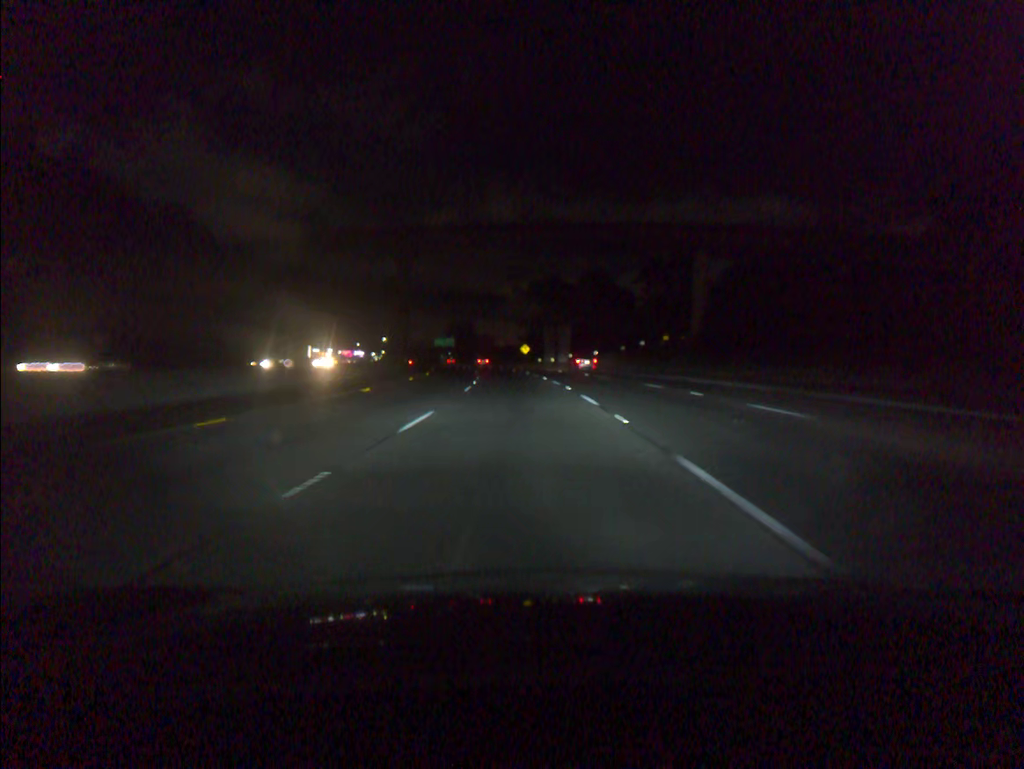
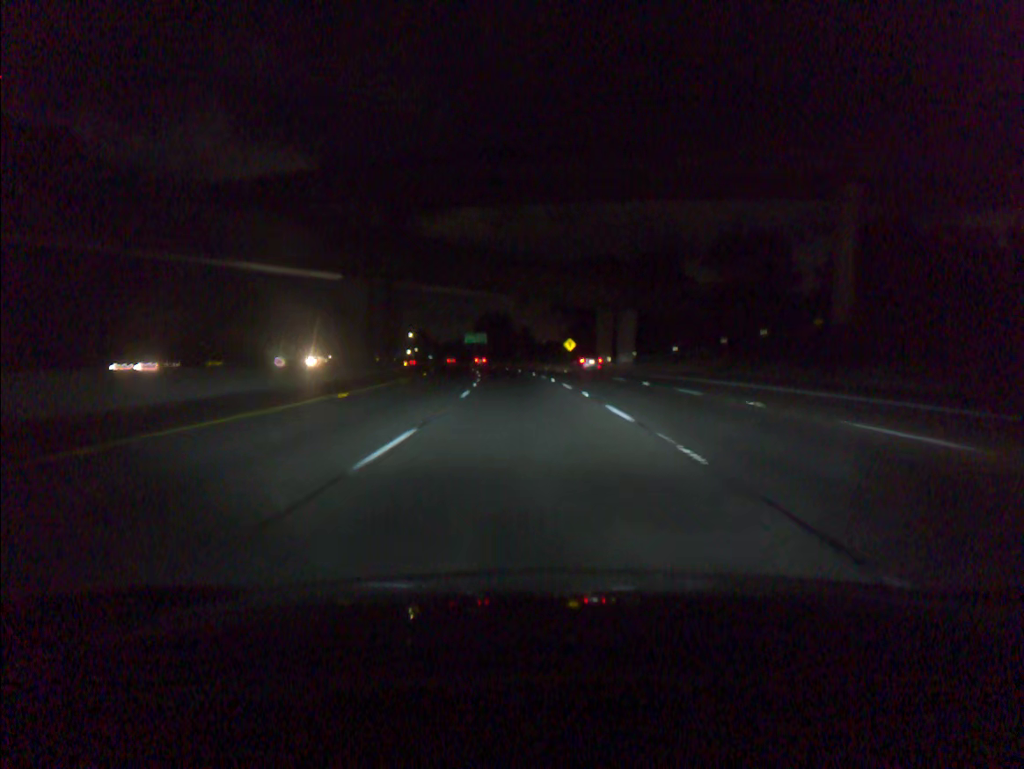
(-0.9, +34.0) m; -3°
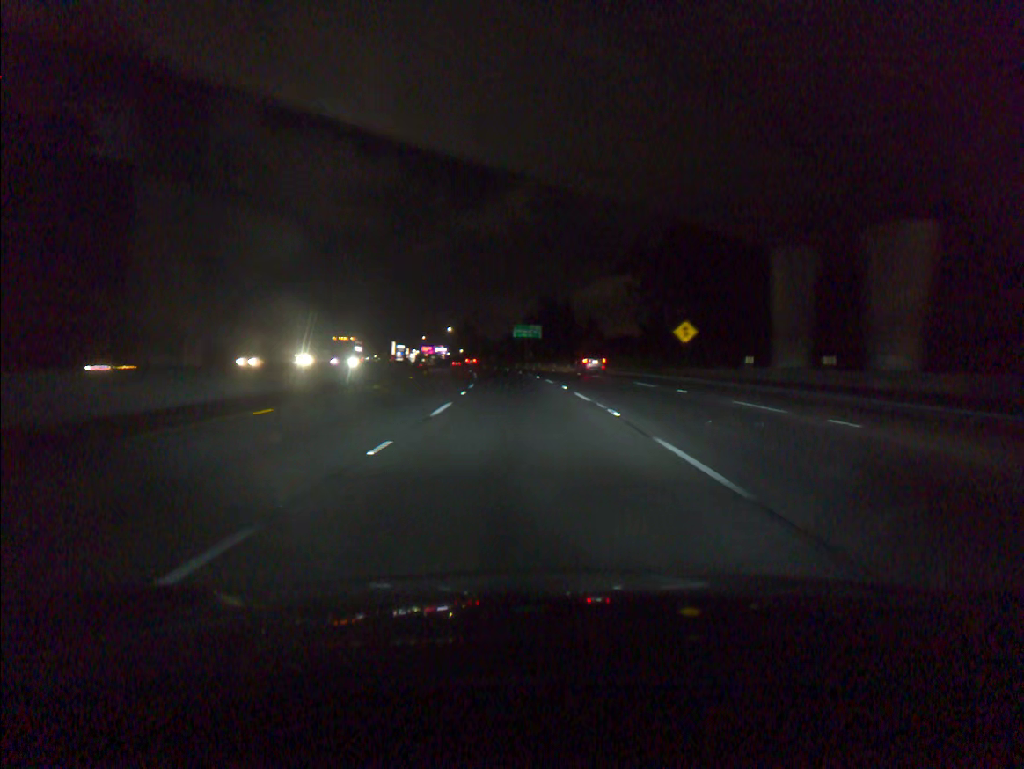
(-1.9, +51.1) m; -4°
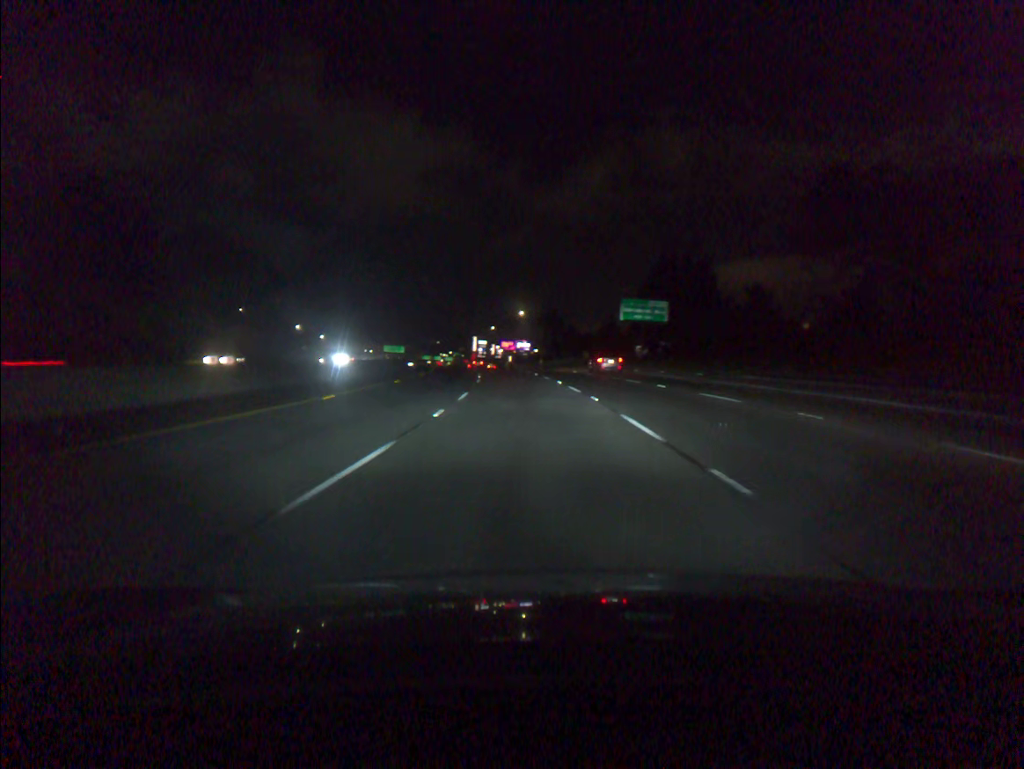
(-3.9, +68.1) m; -7°
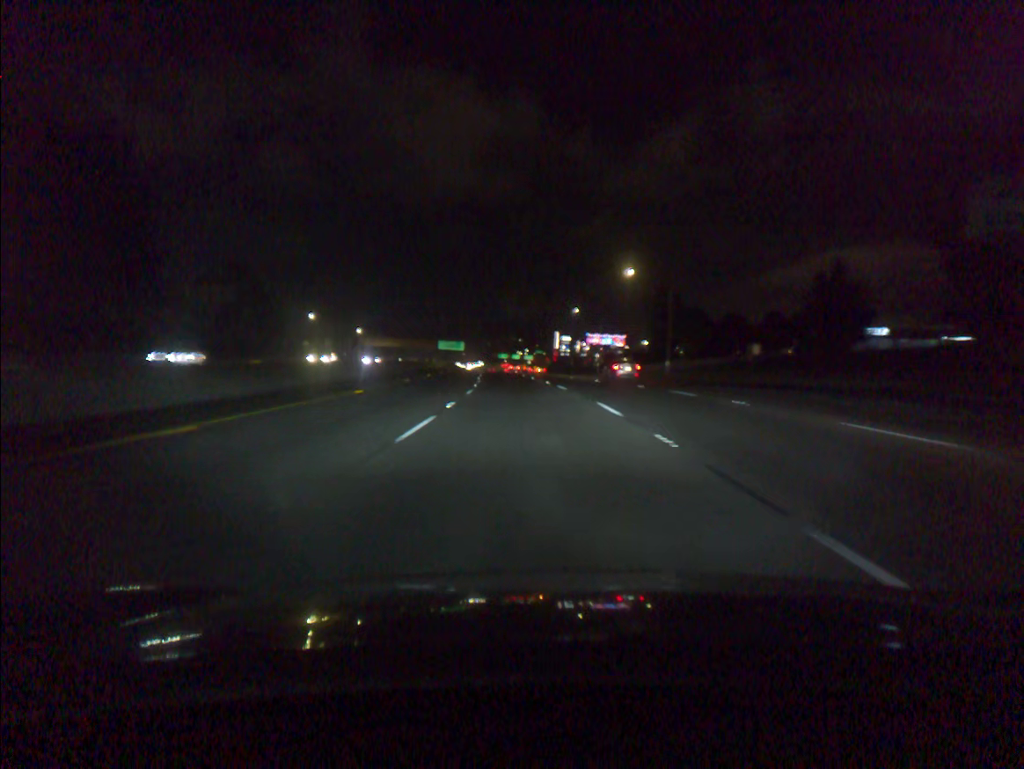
(-3.7, +68.2) m; -6°
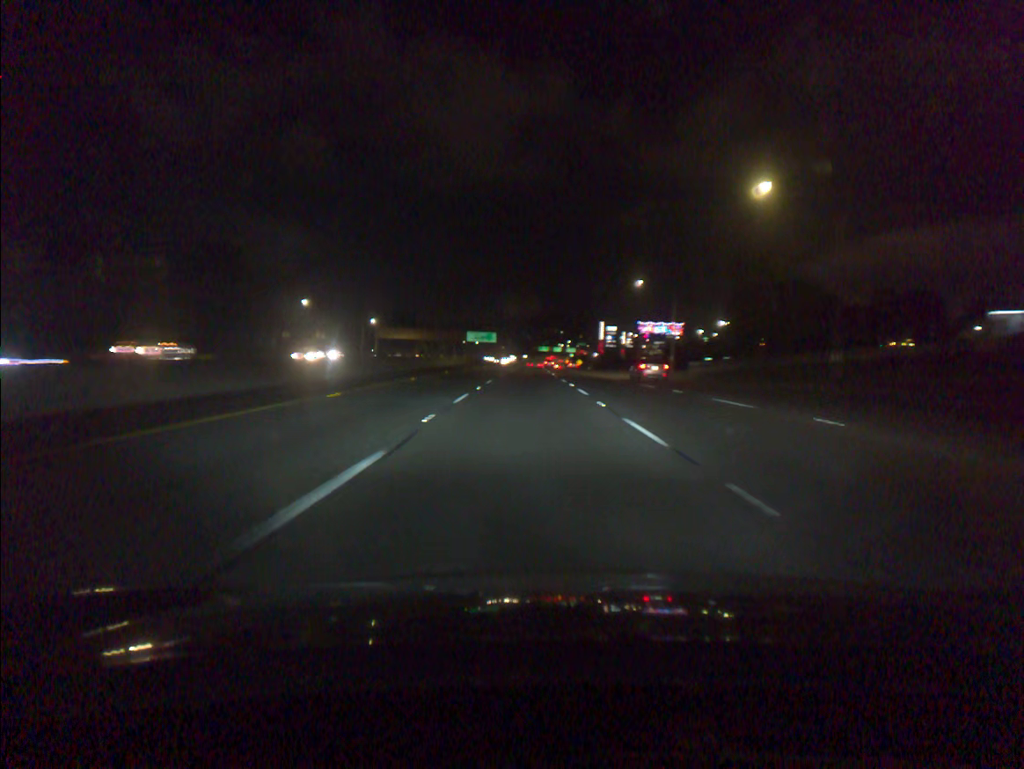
(-0.9, +34.2) m; -3°
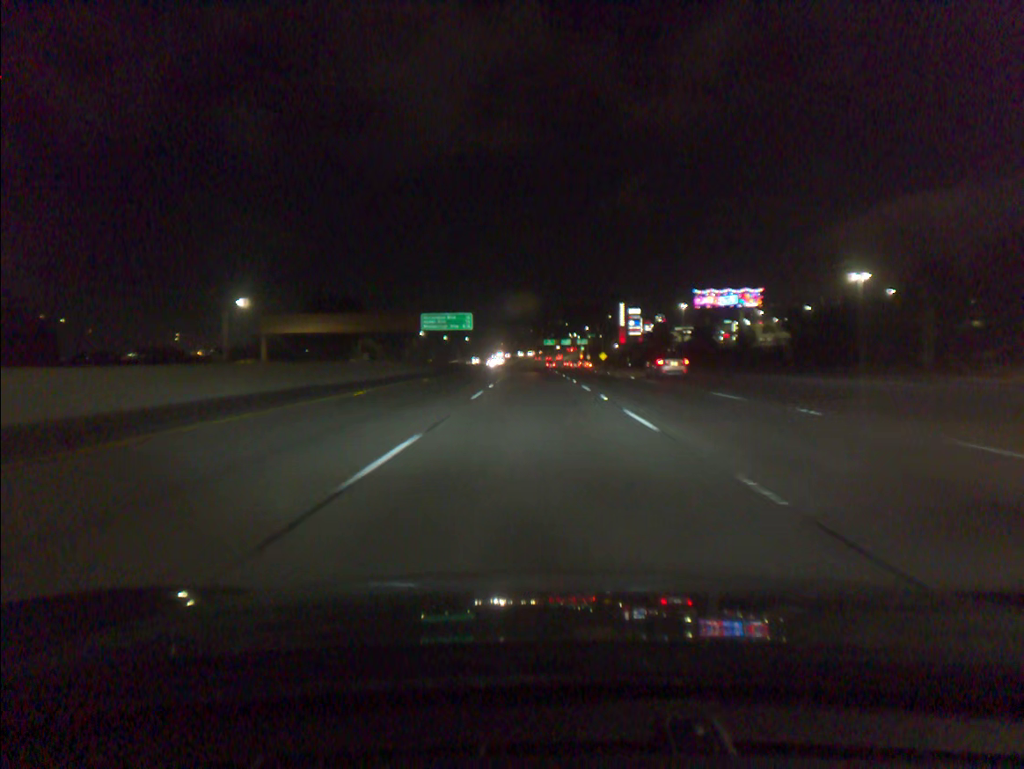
(-1.1, +85.6) m; 0°
